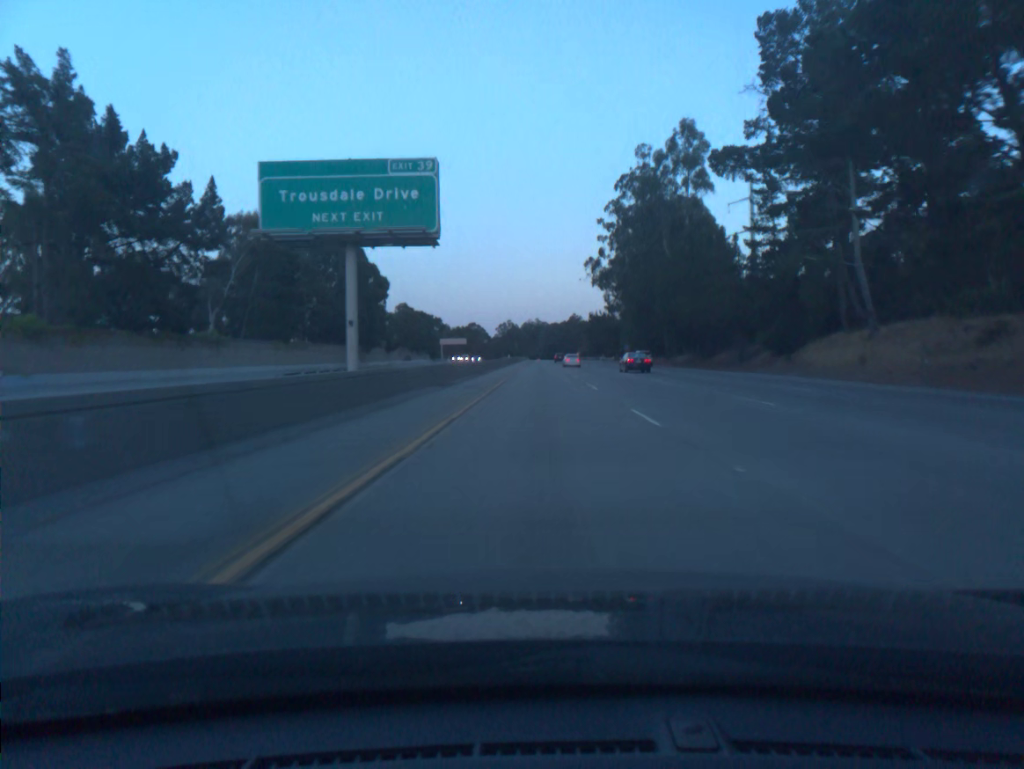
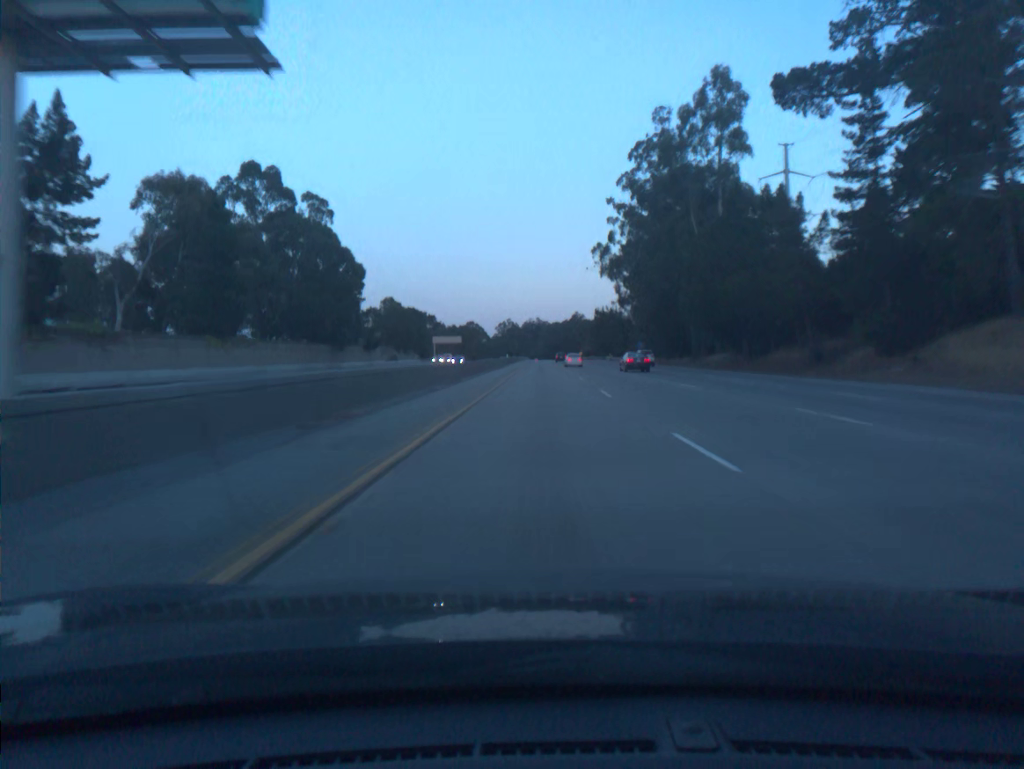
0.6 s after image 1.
(0.0, +19.7) m; 0°
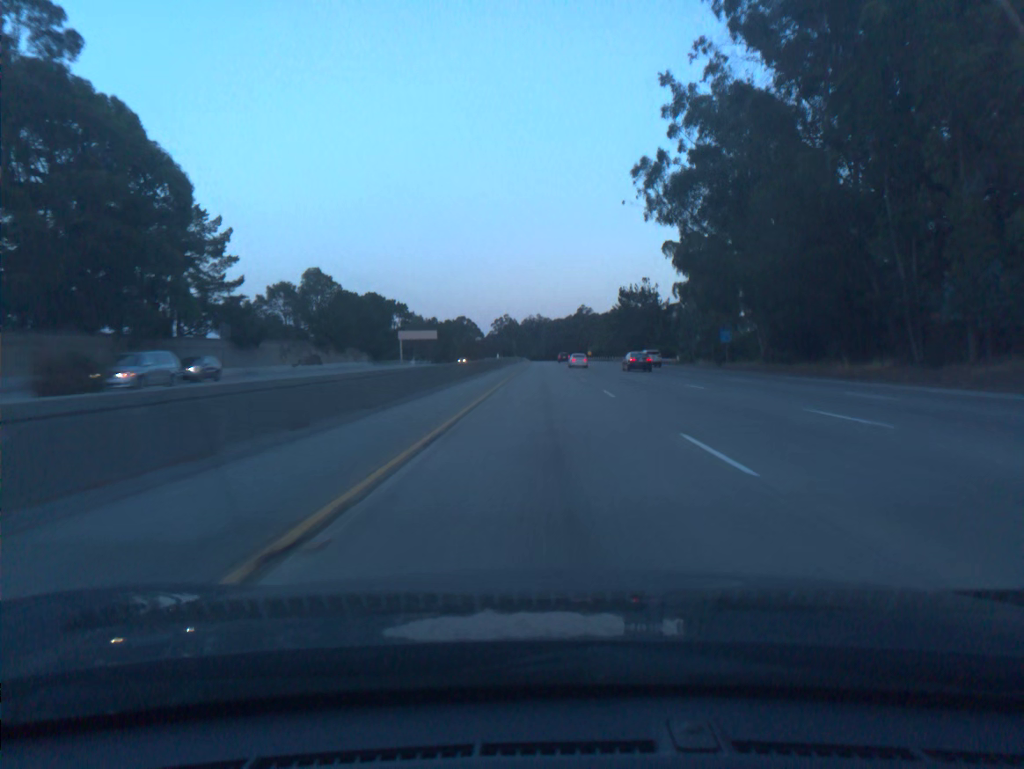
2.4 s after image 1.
(-0.1, +58.9) m; 0°
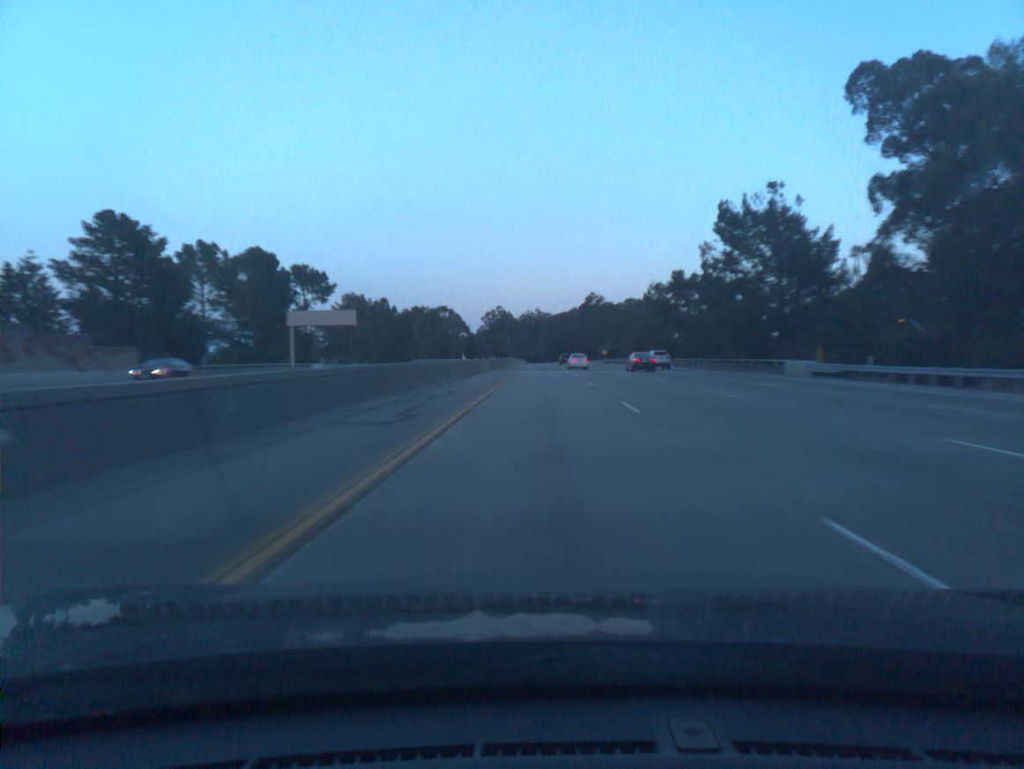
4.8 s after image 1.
(+0.1, +78.6) m; 0°
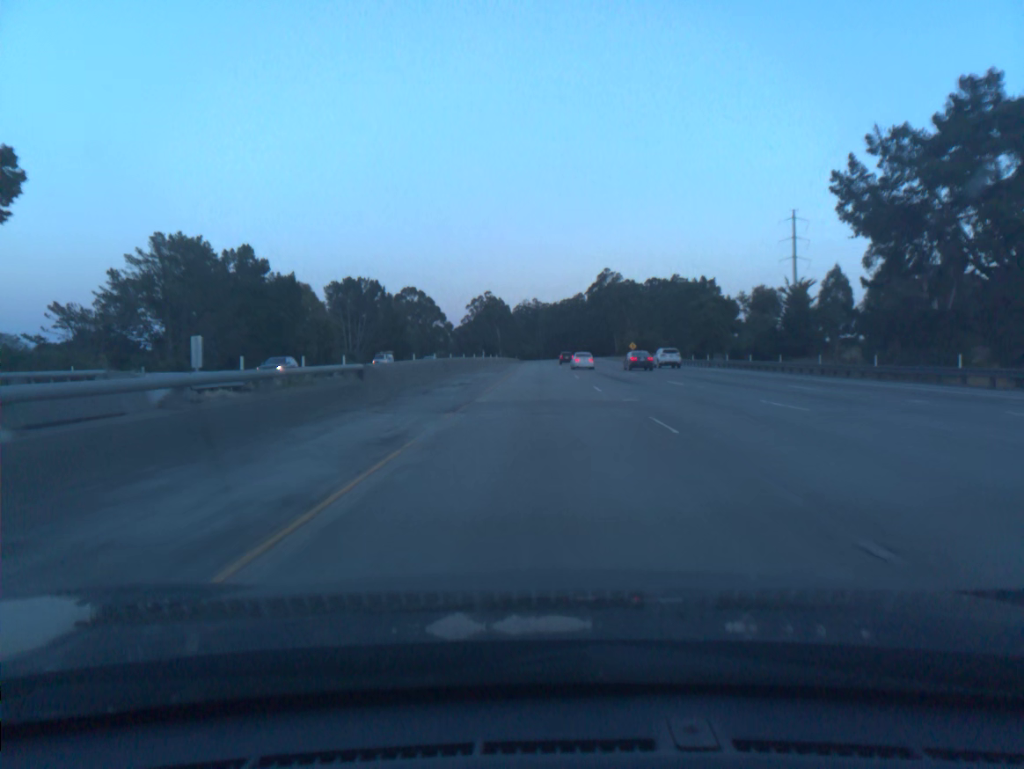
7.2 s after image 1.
(+0.1, +78.6) m; 0°
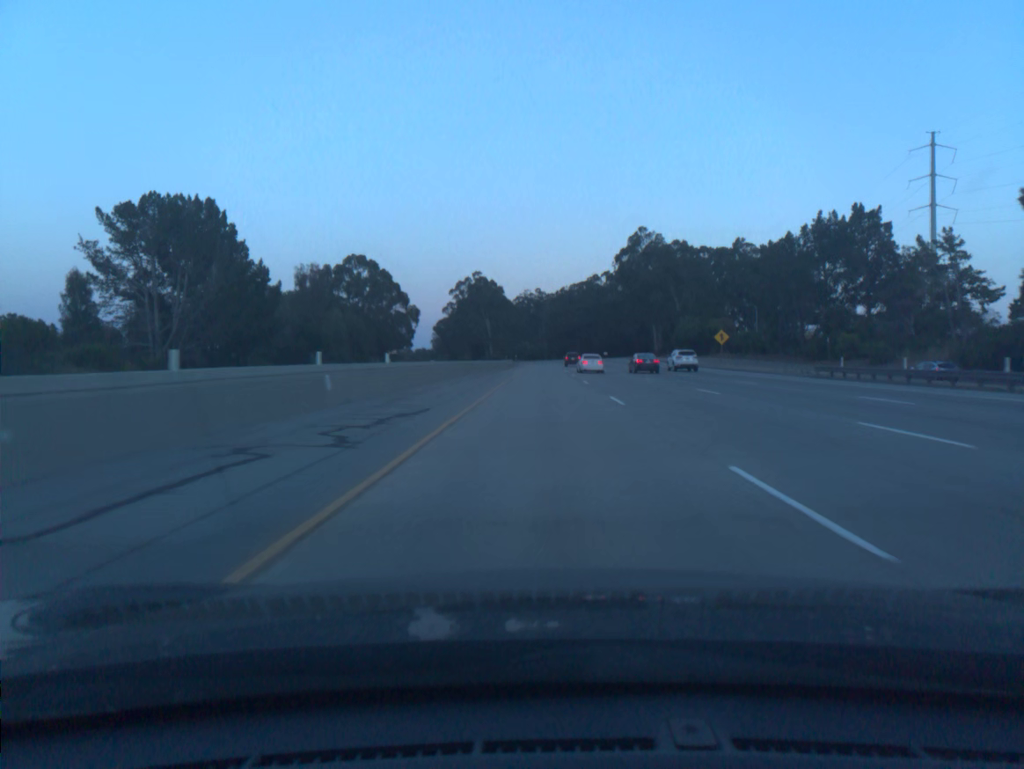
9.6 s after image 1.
(-0.1, +78.8) m; 0°
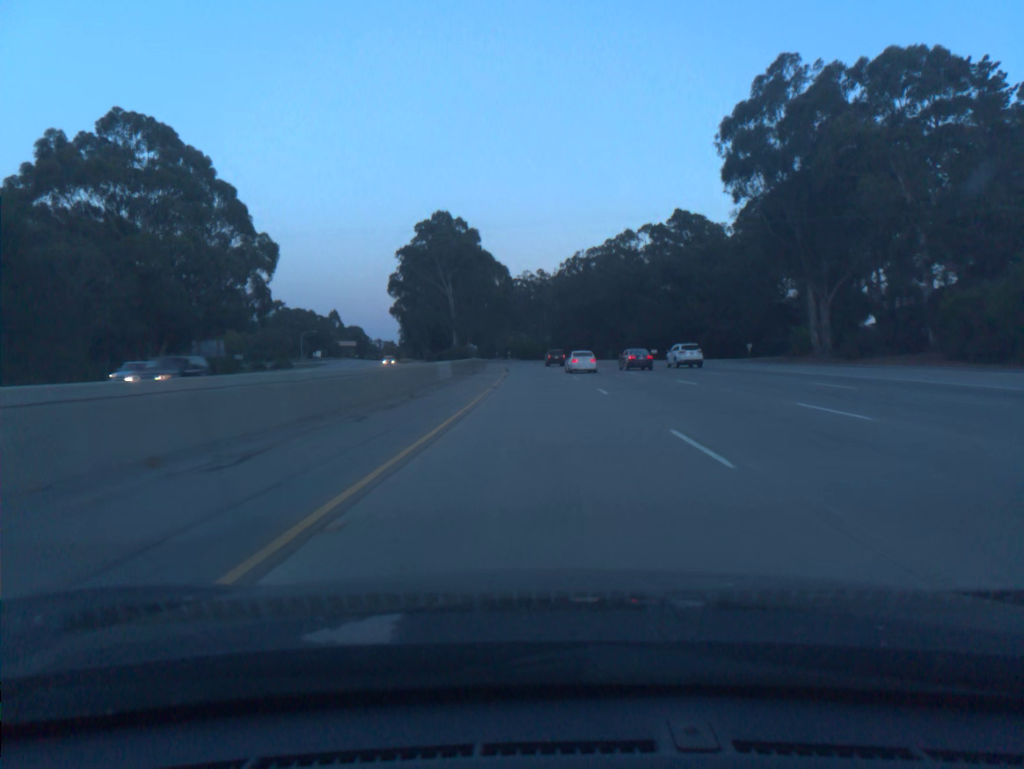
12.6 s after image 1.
(+0.2, +98.4) m; 0°
